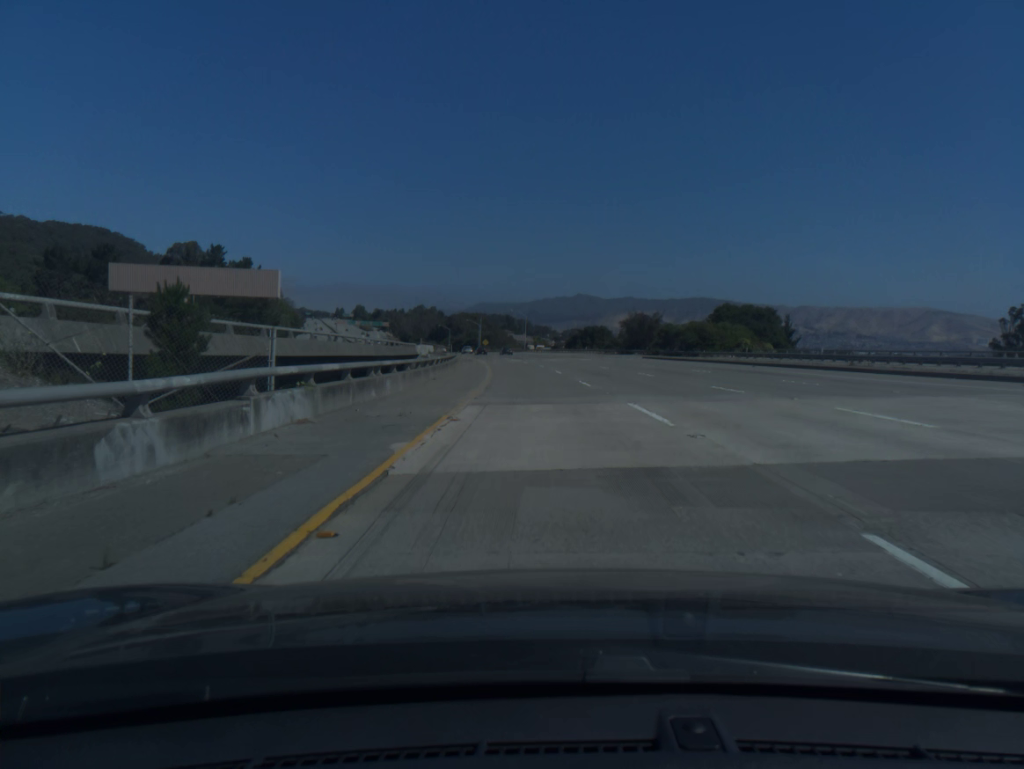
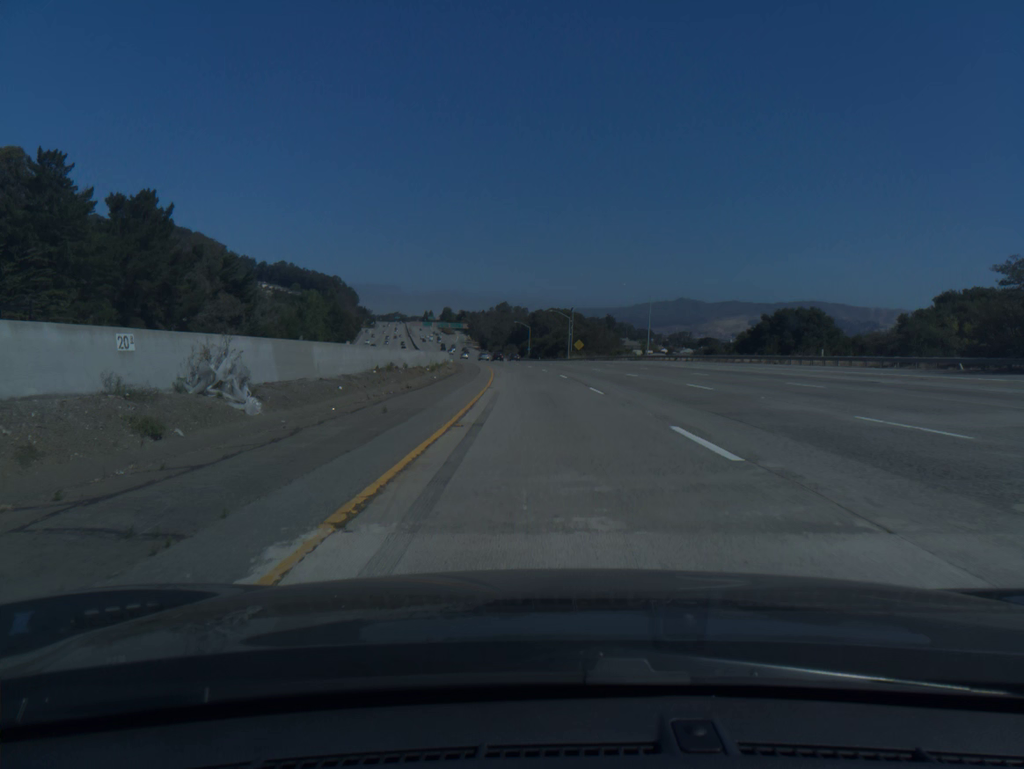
(-5.0, +81.9) m; -7°
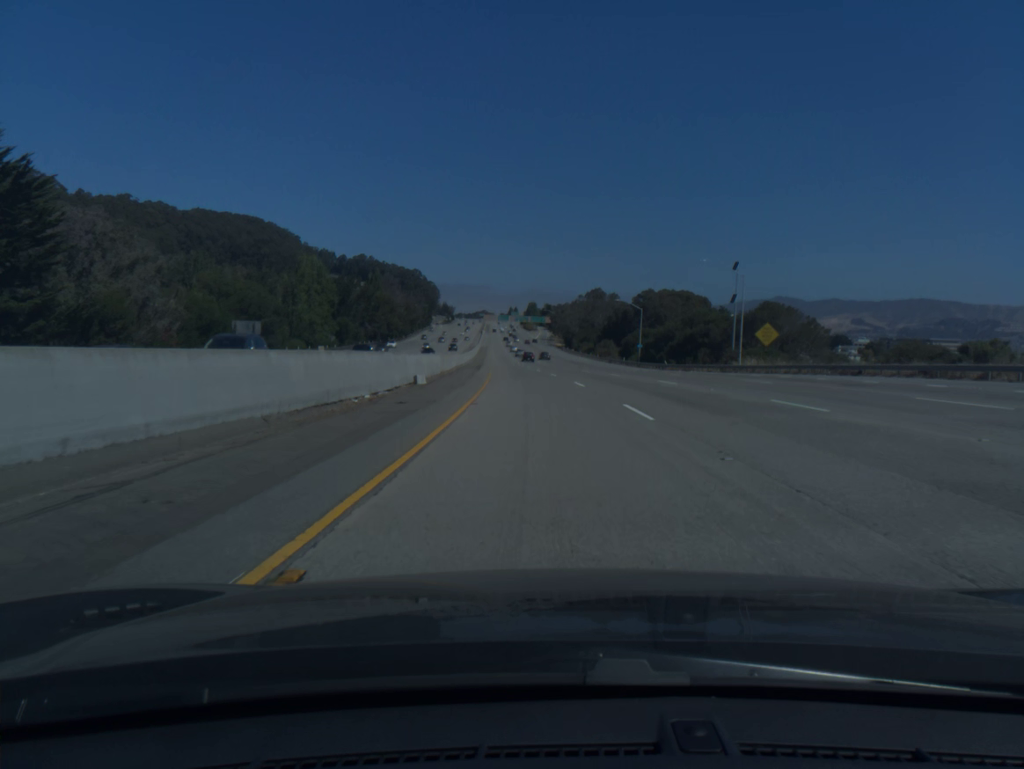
(-4.4, +81.9) m; -6°
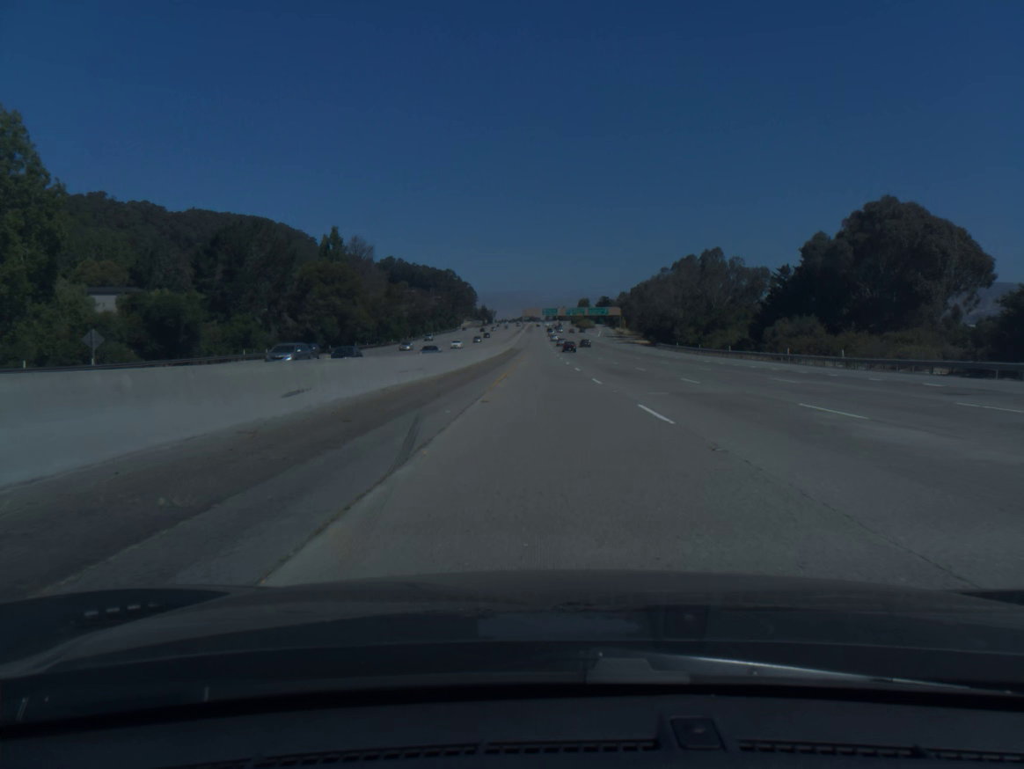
(-5.4, +102.8) m; -4°
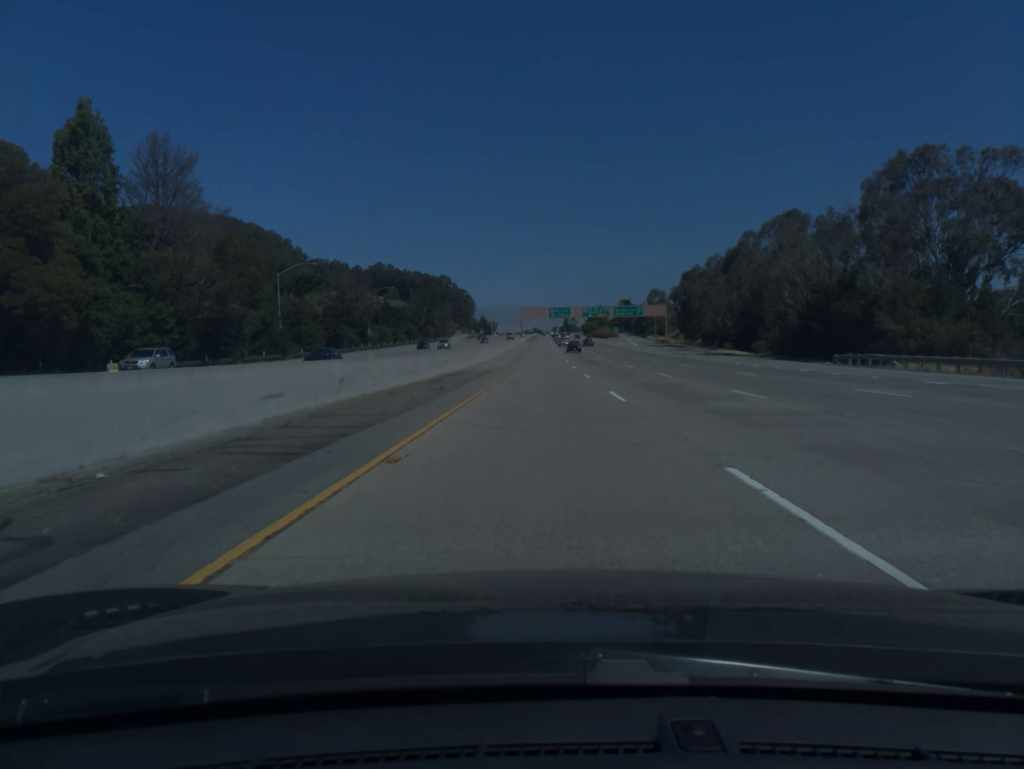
(-0.1, +82.1) m; 0°
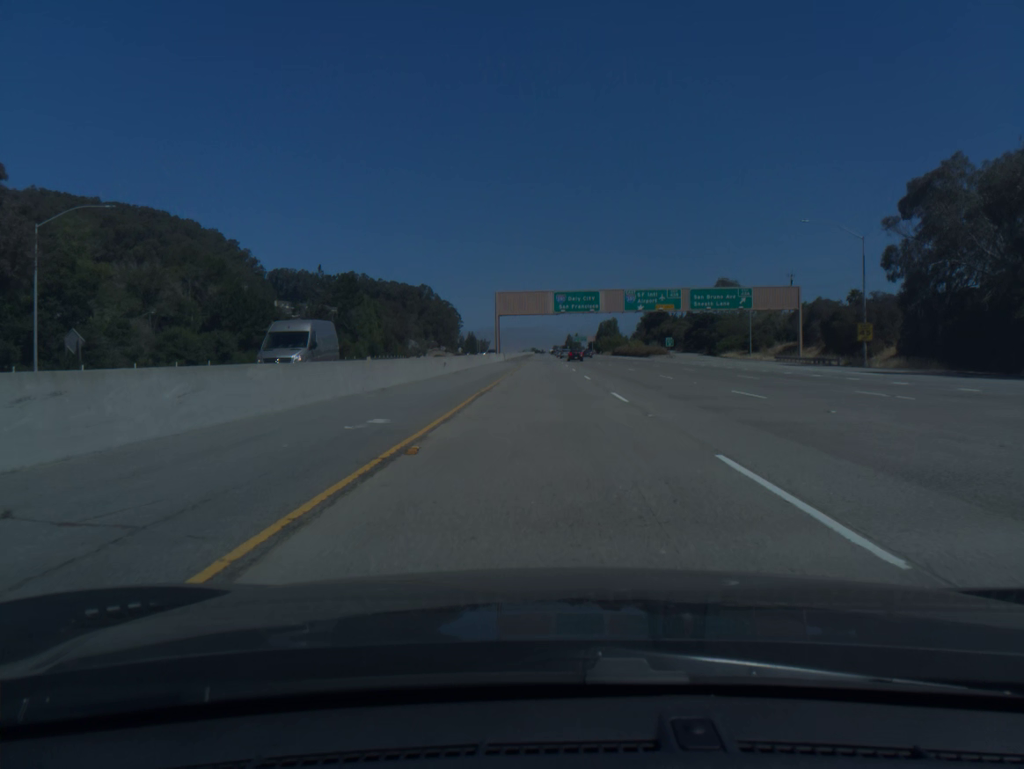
(+0.2, +101.8) m; 0°
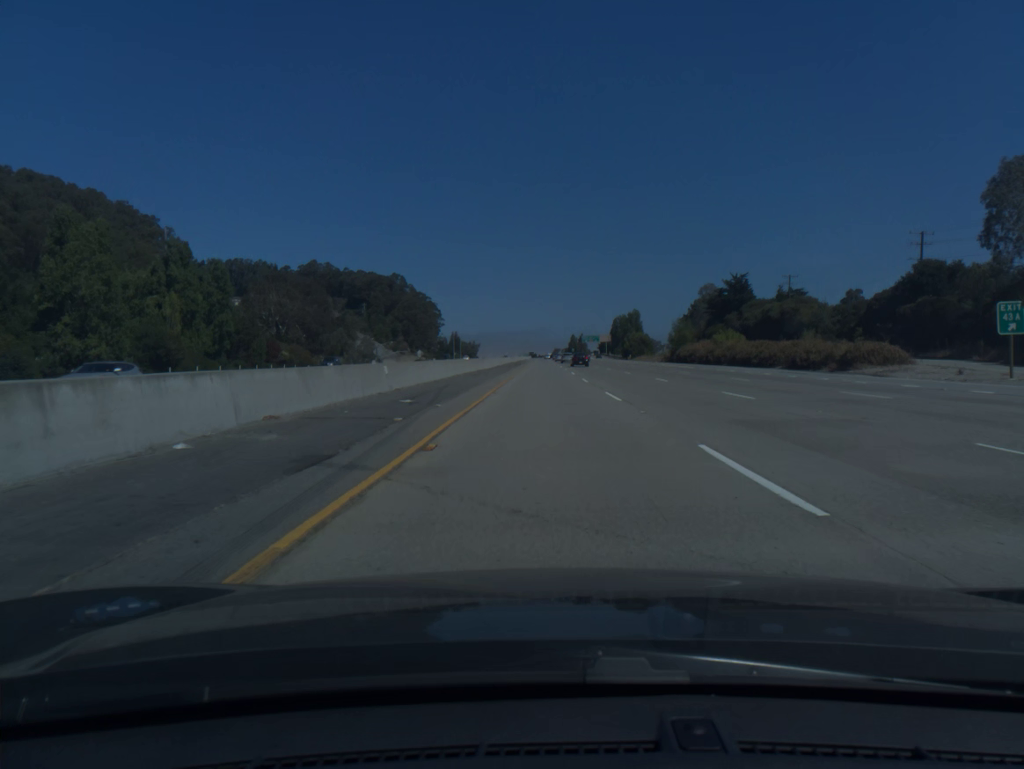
(0.0, +101.0) m; 0°
